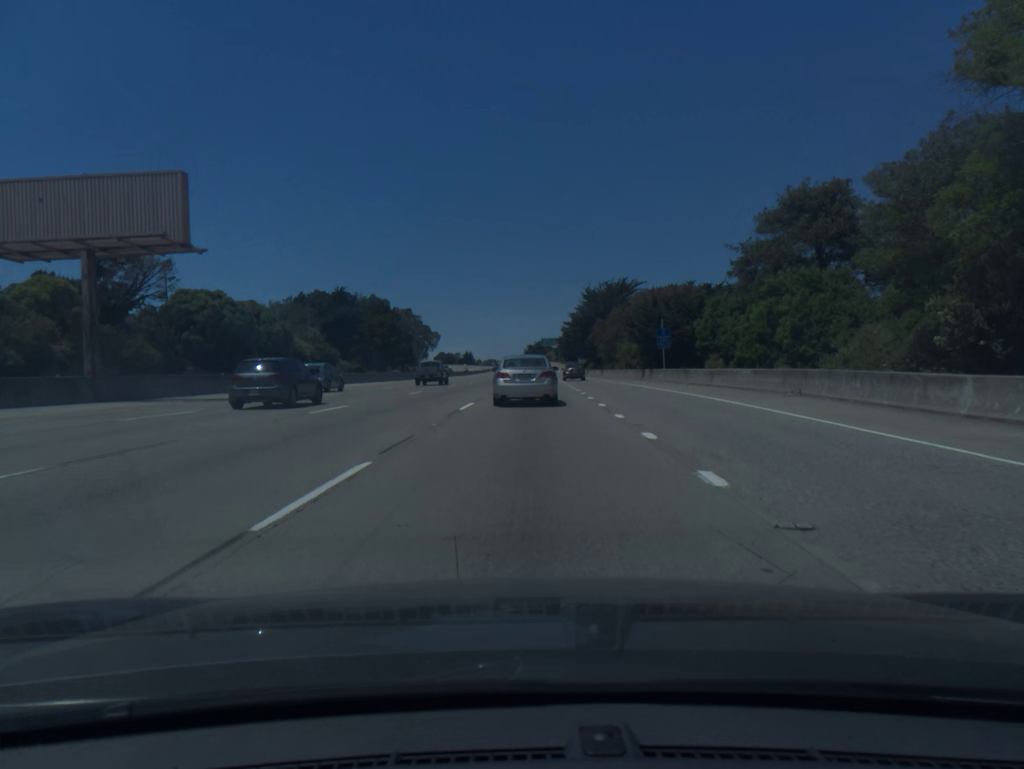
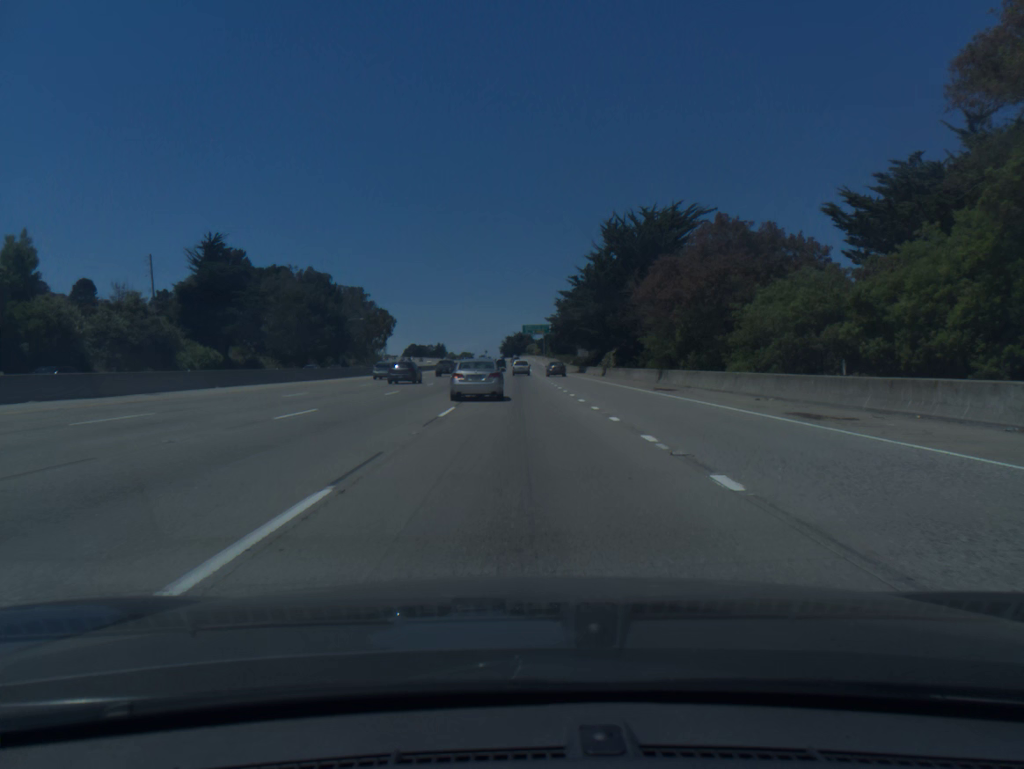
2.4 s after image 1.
(+1.3, +60.0) m; +2°
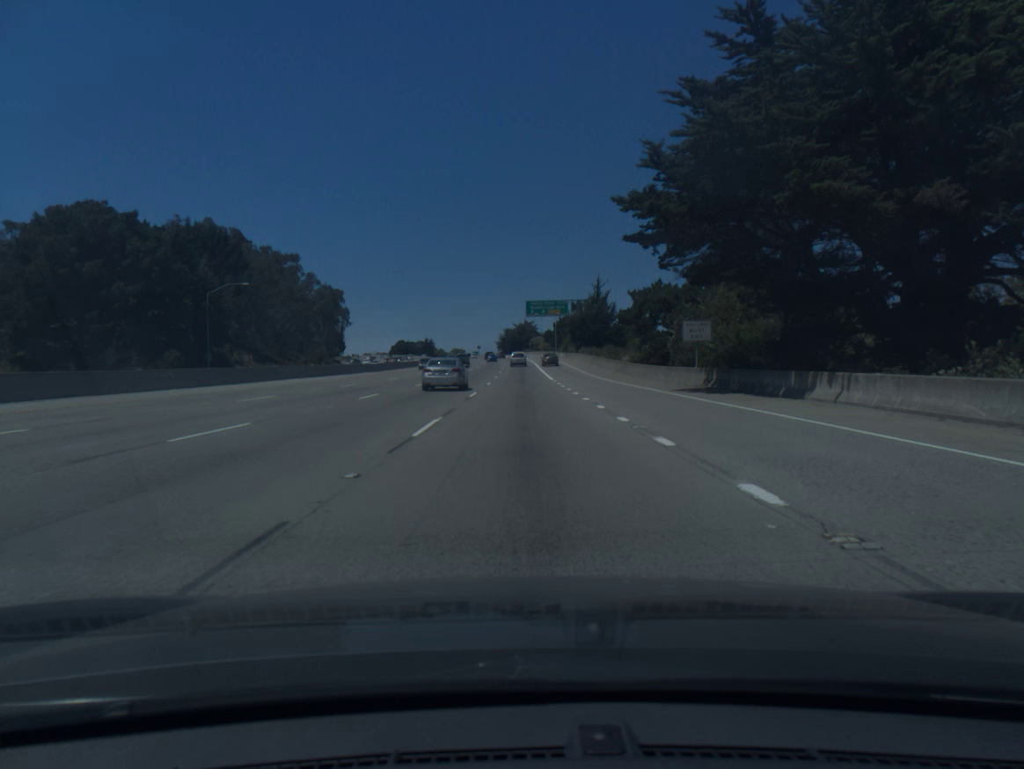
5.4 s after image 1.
(-0.2, +78.2) m; 0°
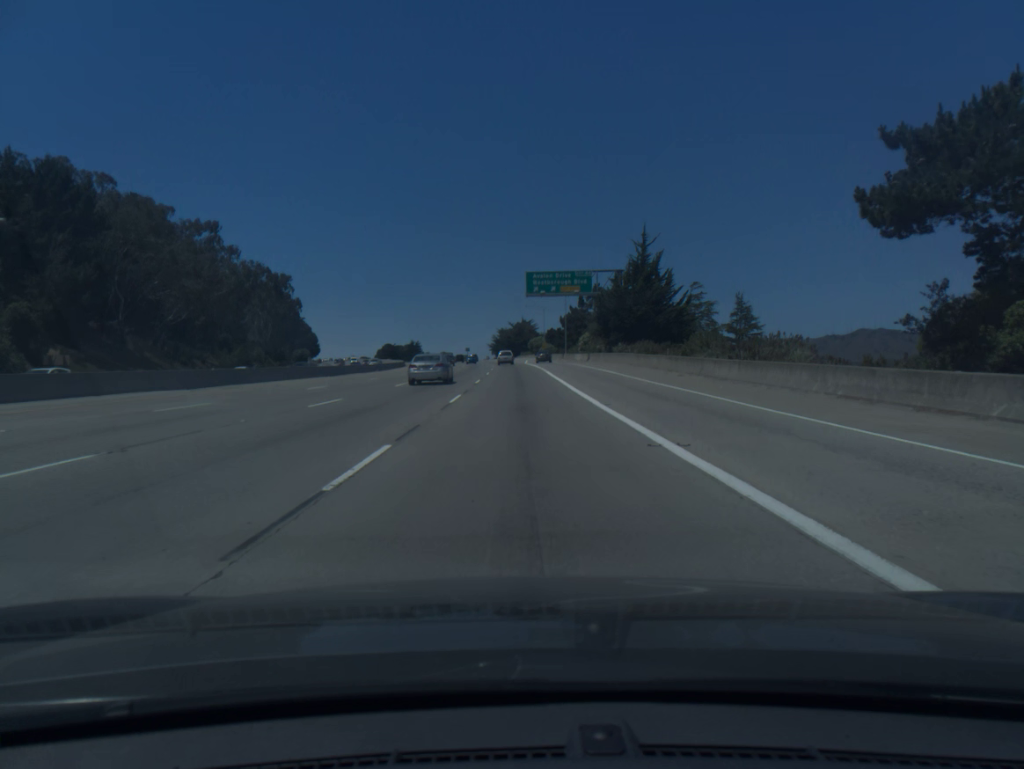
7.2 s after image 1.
(+0.1, +49.2) m; 0°
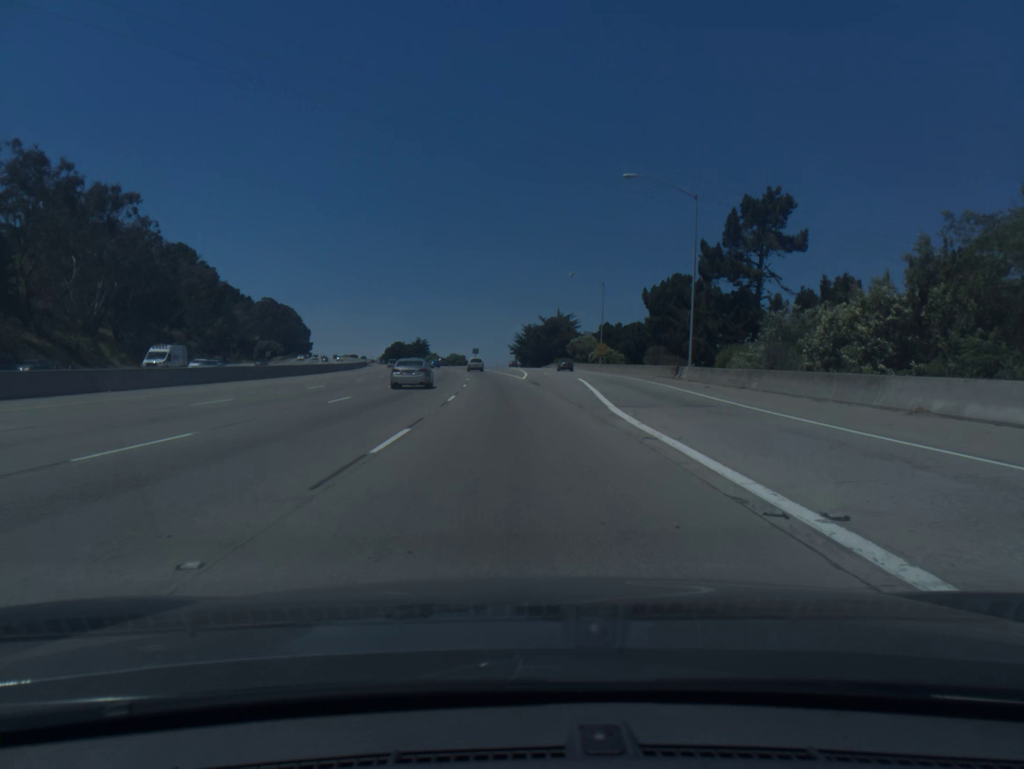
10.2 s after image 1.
(-0.8, +84.6) m; -2°
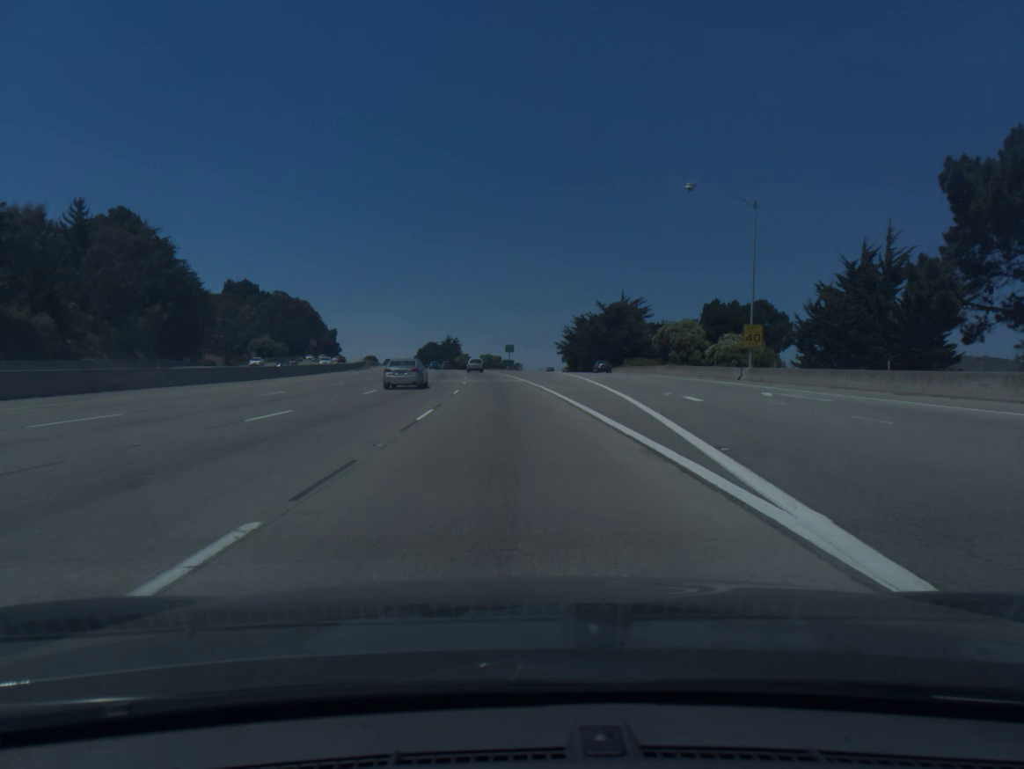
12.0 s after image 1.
(-1.4, +52.0) m; -3°
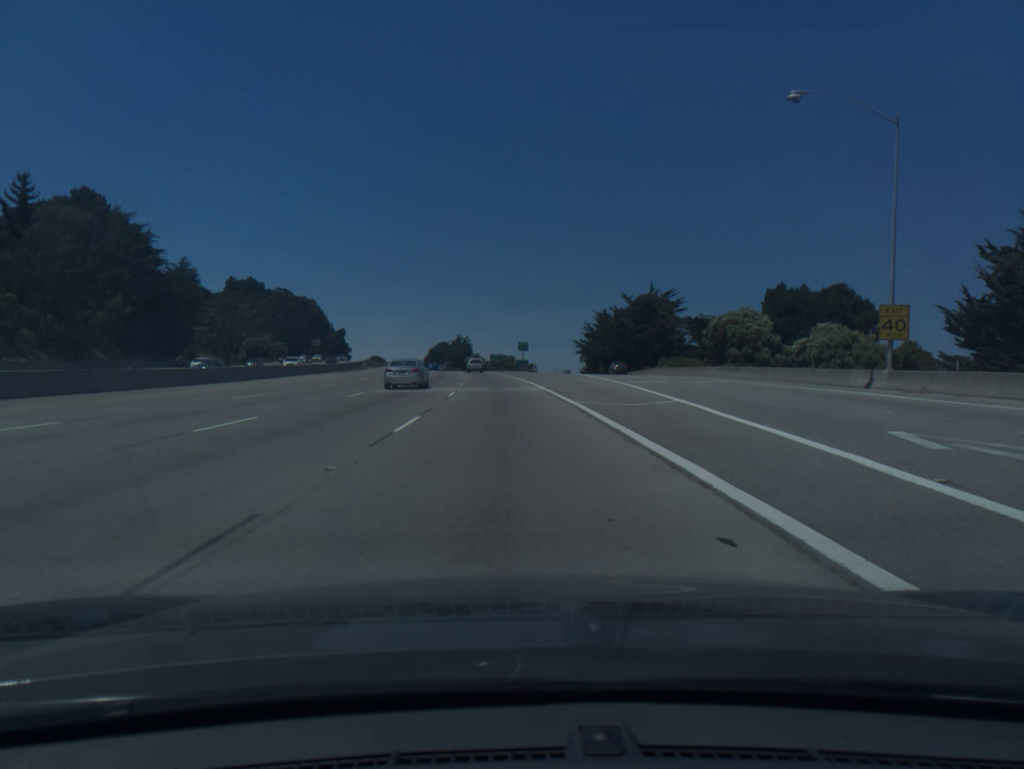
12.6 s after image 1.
(-0.2, +17.5) m; -1°
